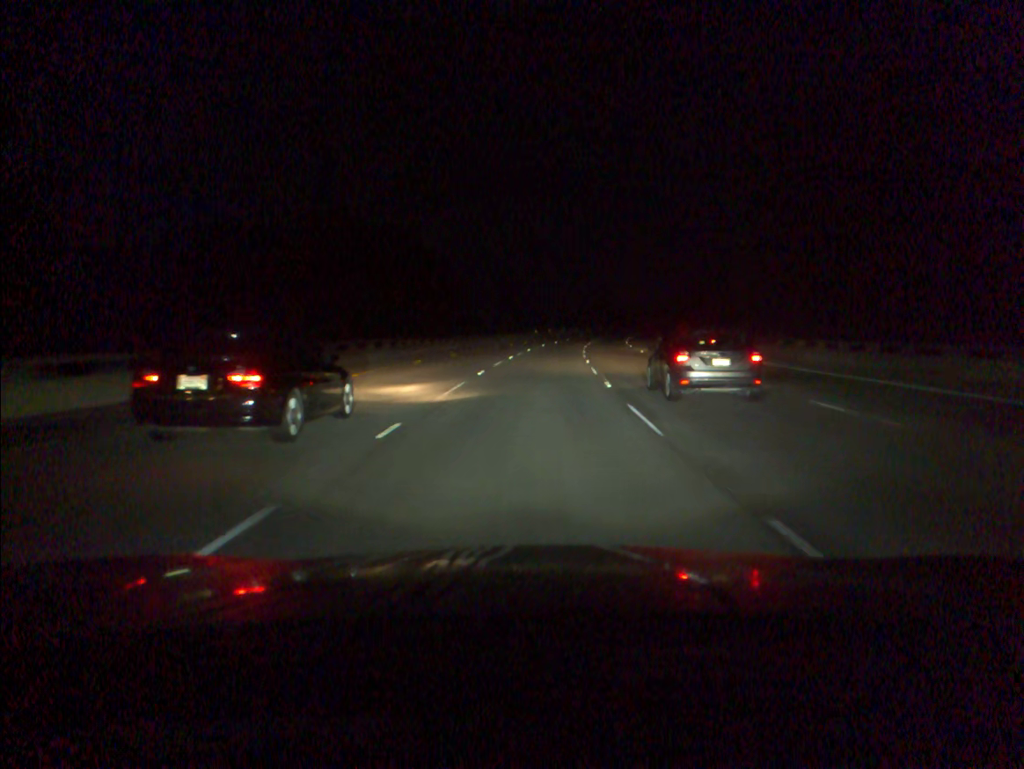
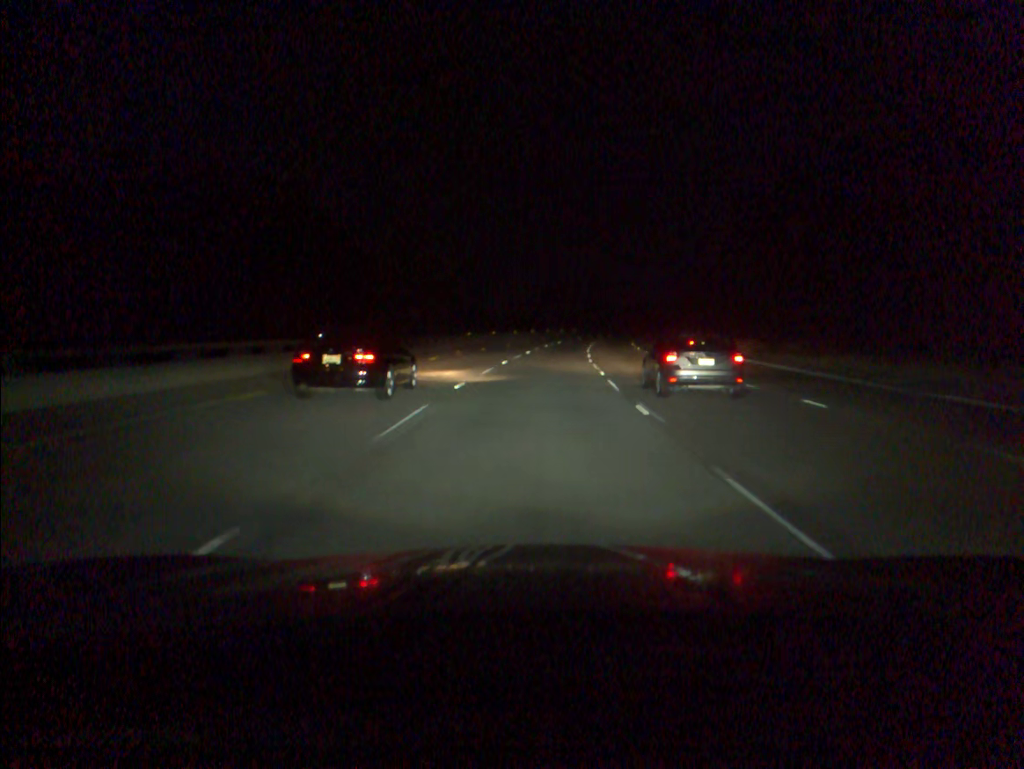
(+1.5, +50.1) m; +4°
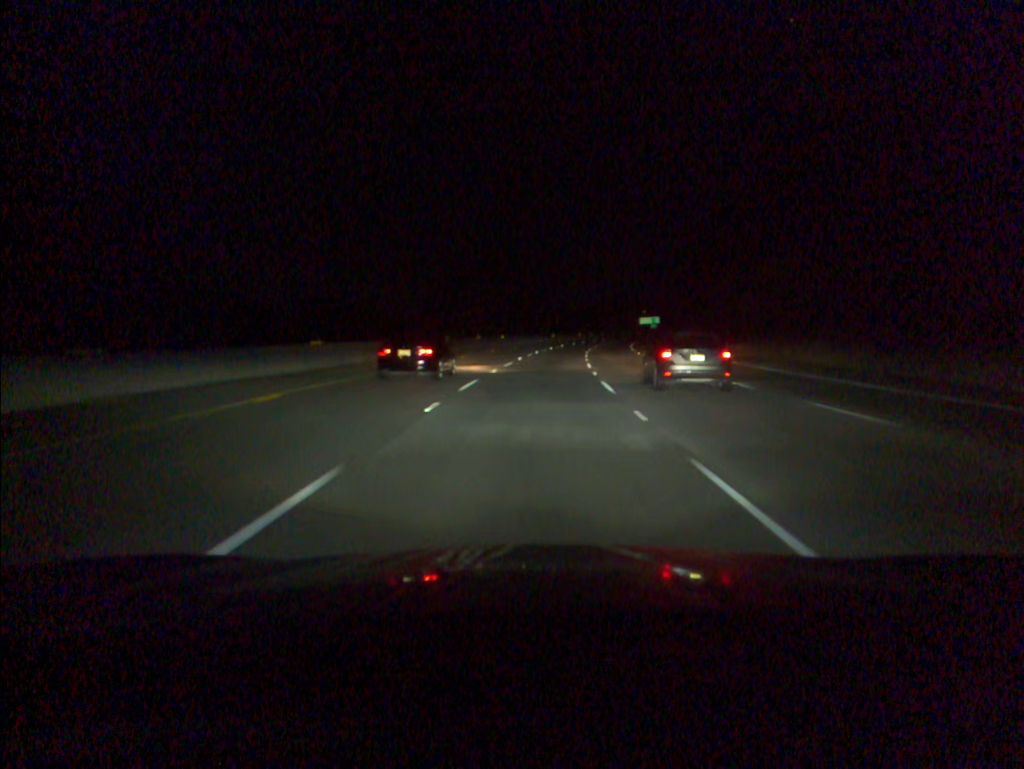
(+3.5, +66.7) m; +6°
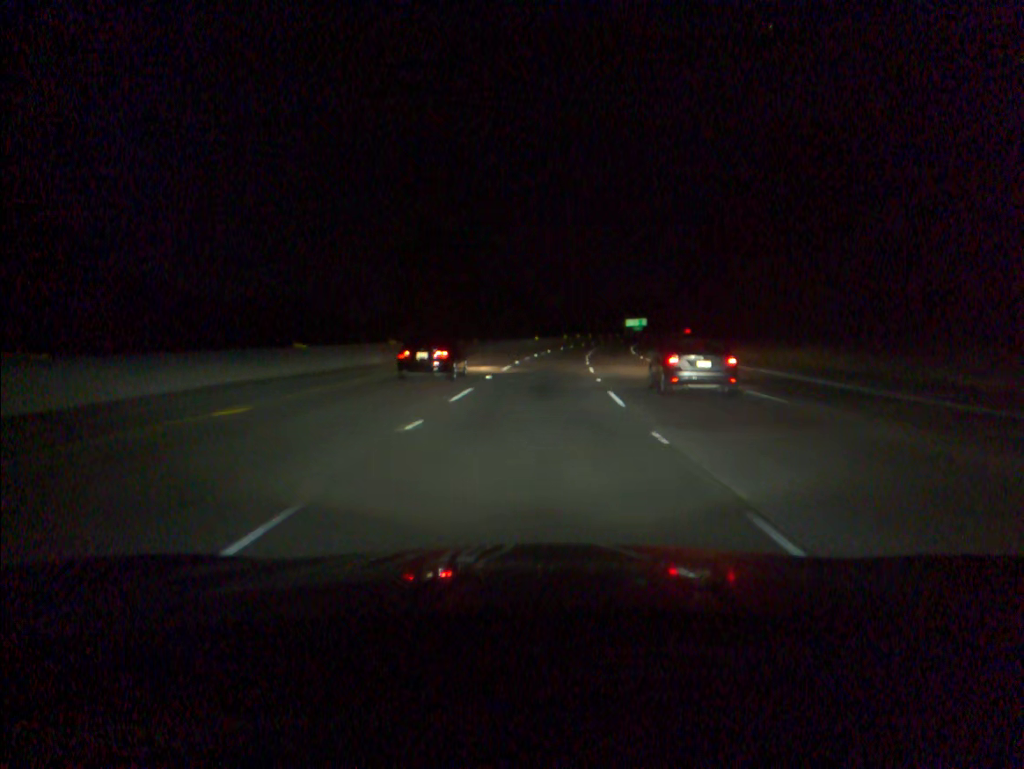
(+0.2, +16.7) m; +1°
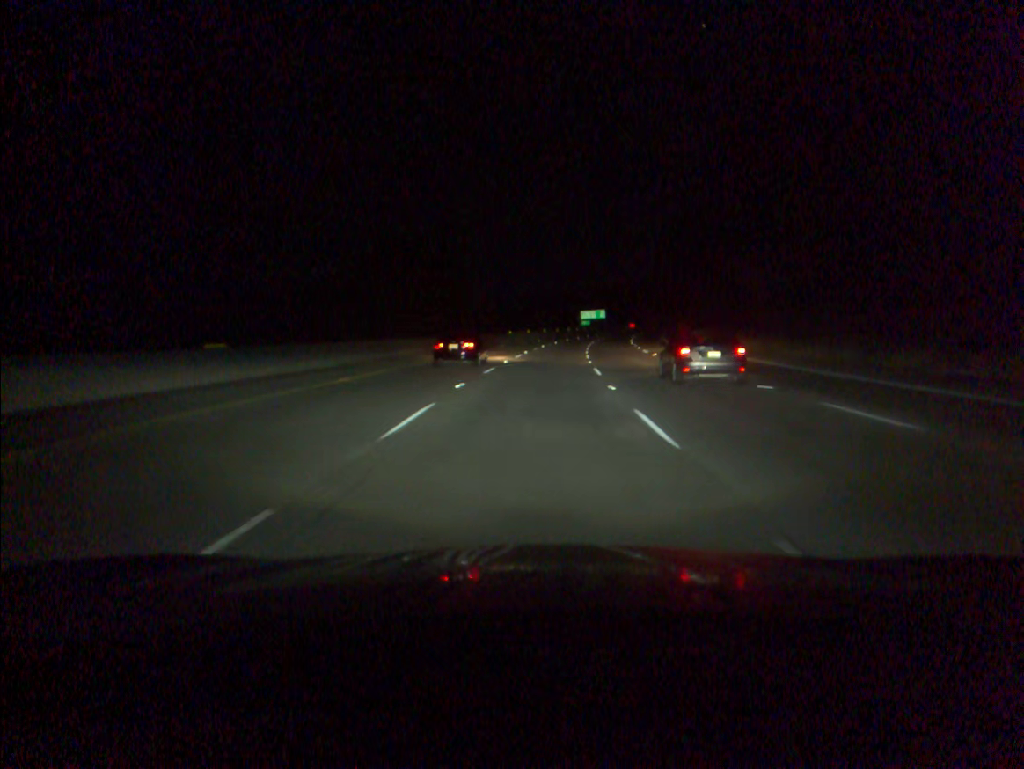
(+2.1, +50.2) m; +4°
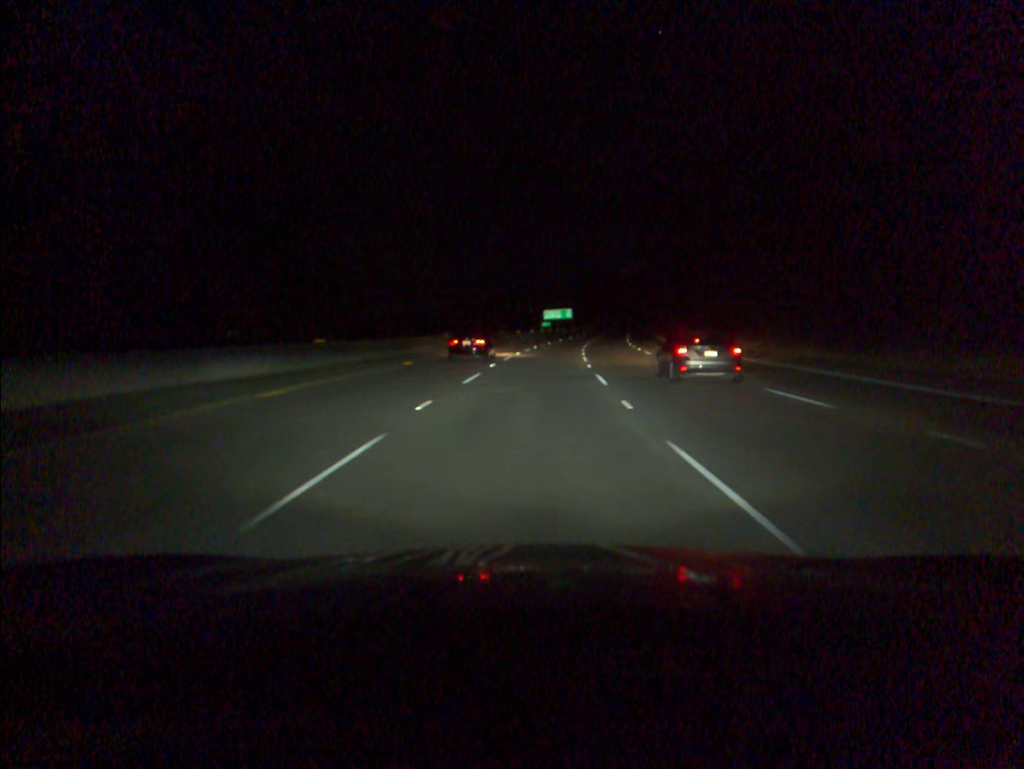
(+0.8, +33.7) m; +3°
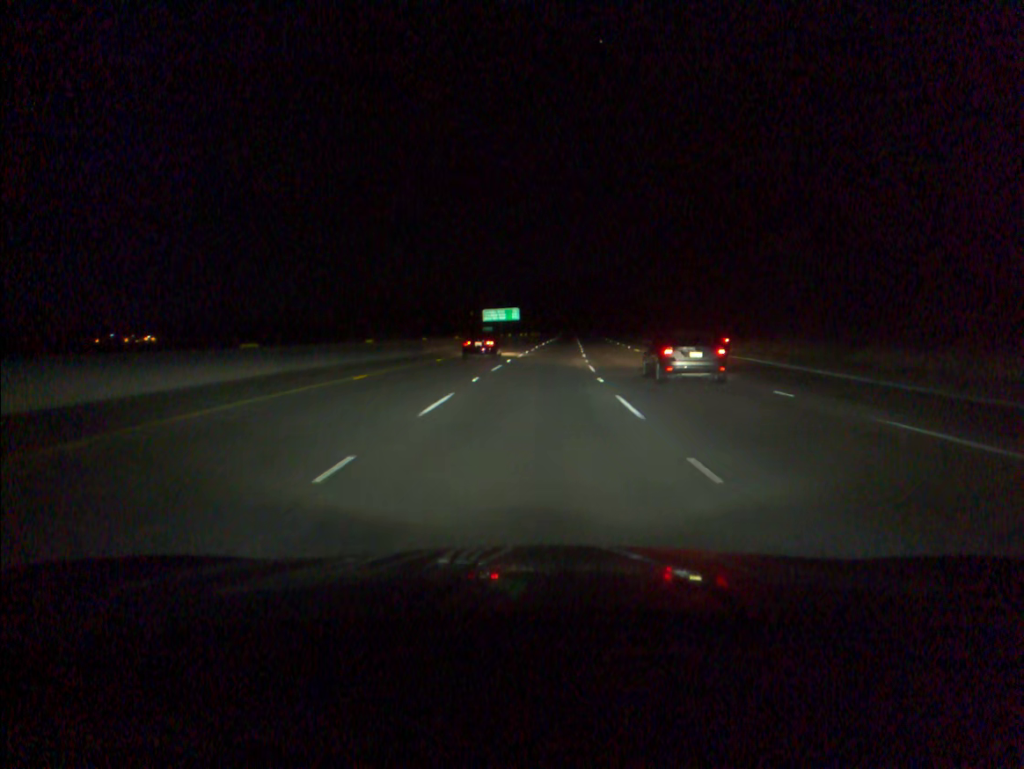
(+1.7, +50.7) m; +4°
